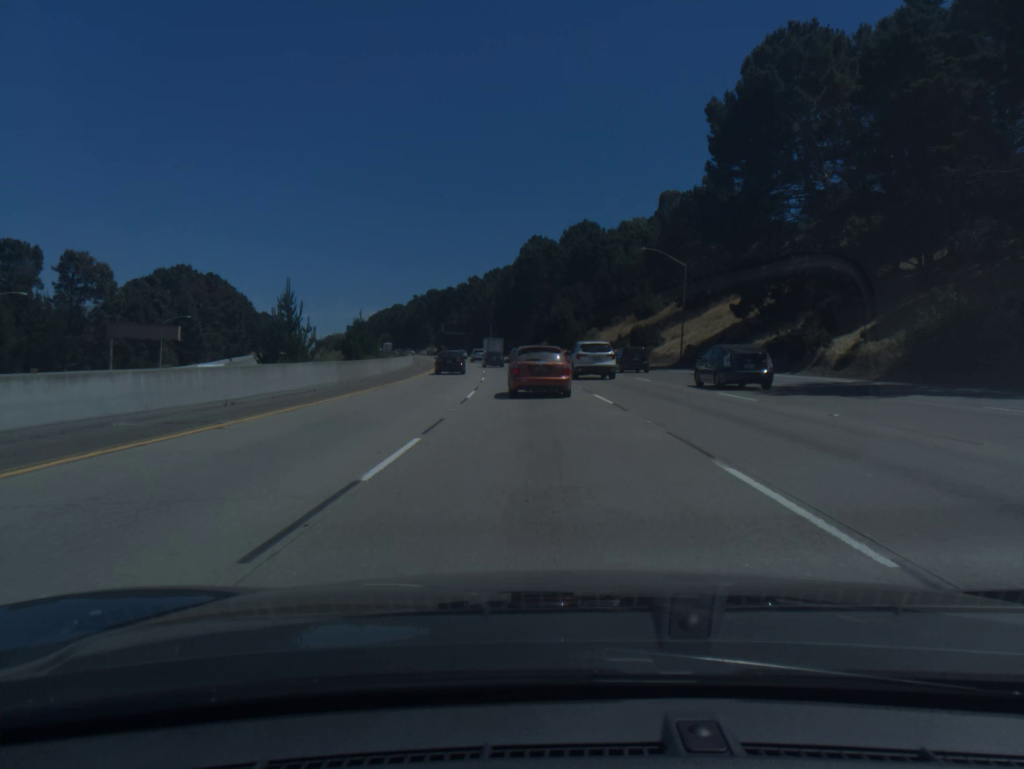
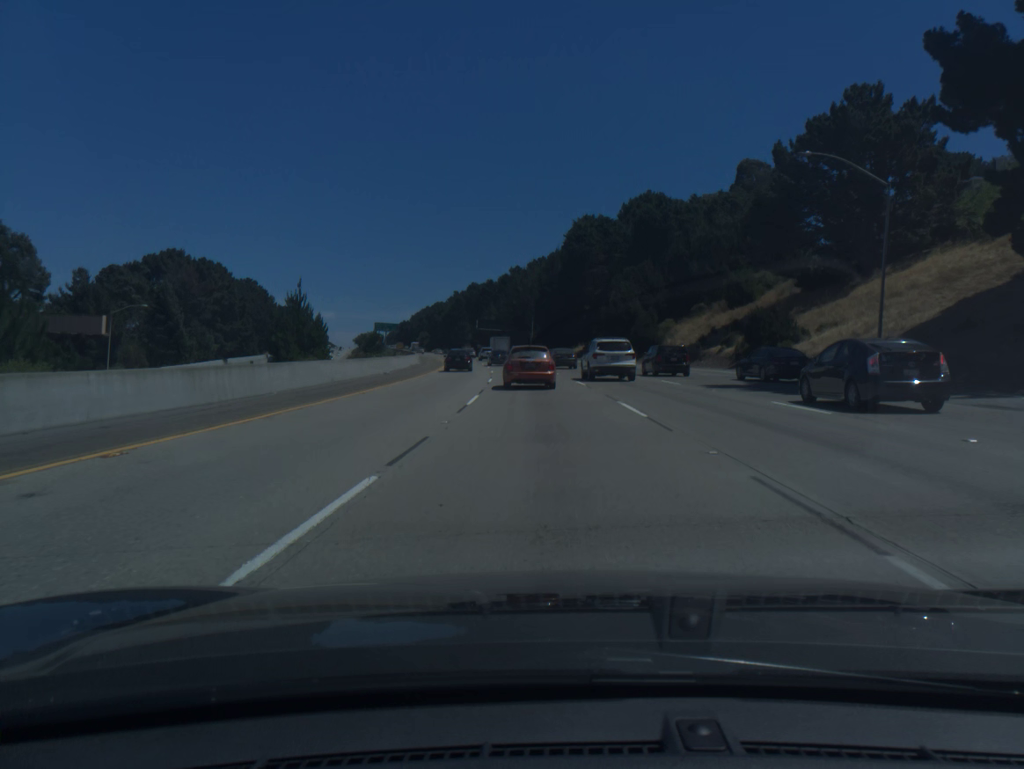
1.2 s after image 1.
(-1.0, +33.2) m; -3°
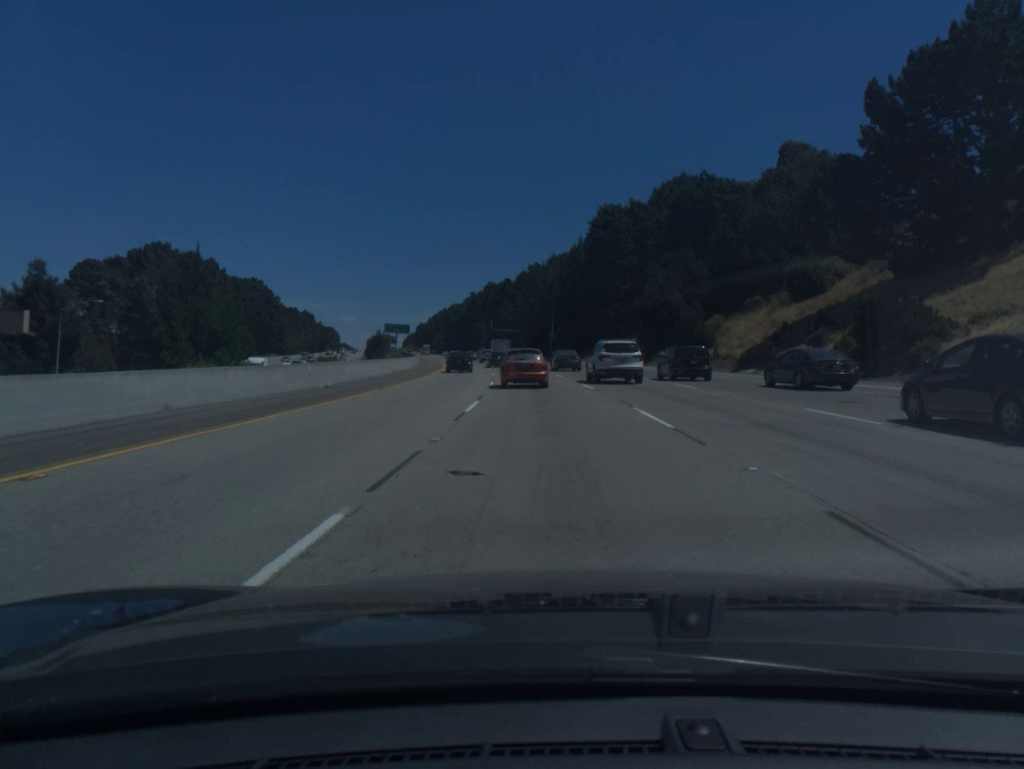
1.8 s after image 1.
(-0.2, +16.4) m; -1°
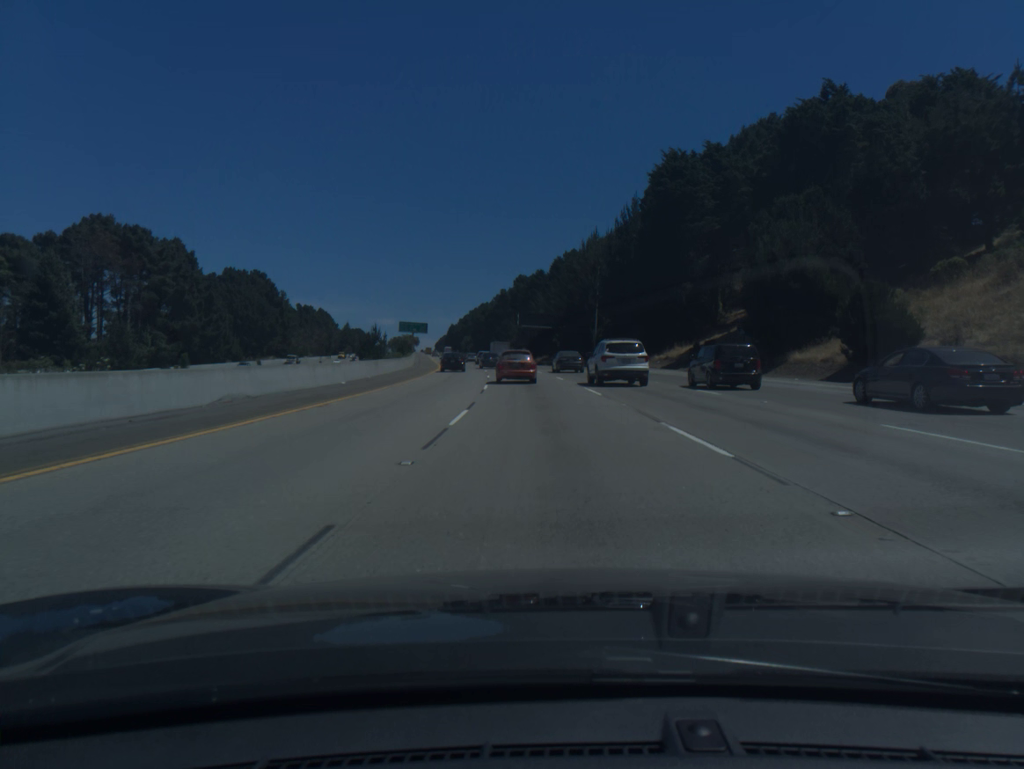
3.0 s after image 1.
(-0.7, +32.7) m; -3°
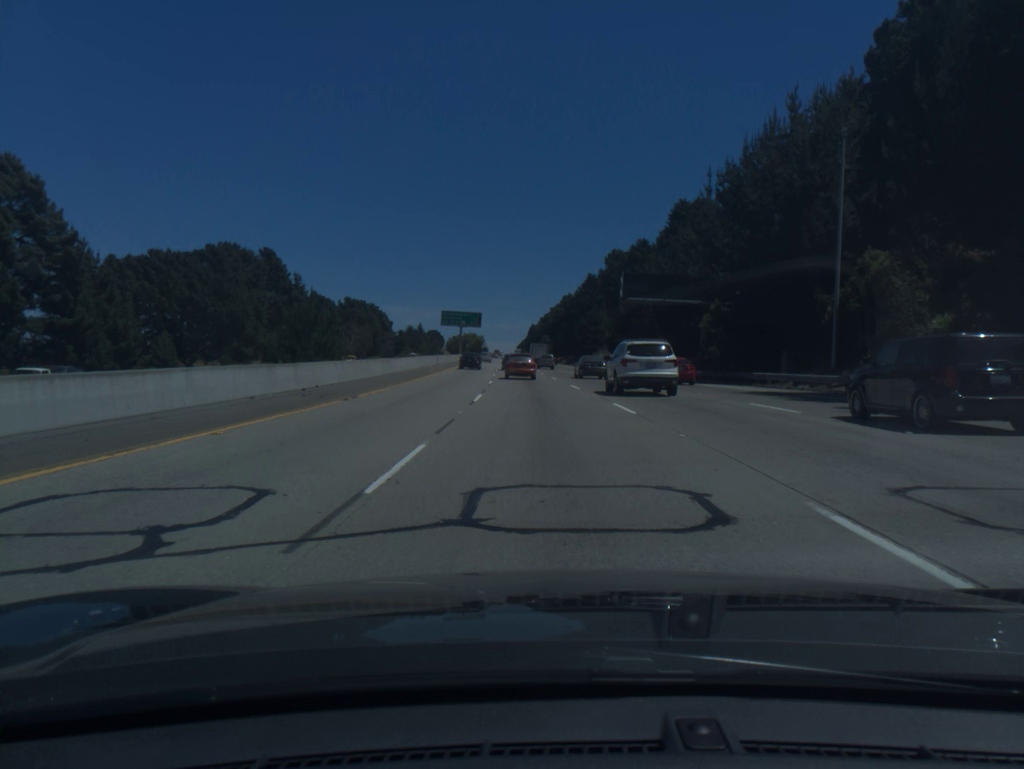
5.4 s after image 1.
(-3.5, +64.9) m; -6°
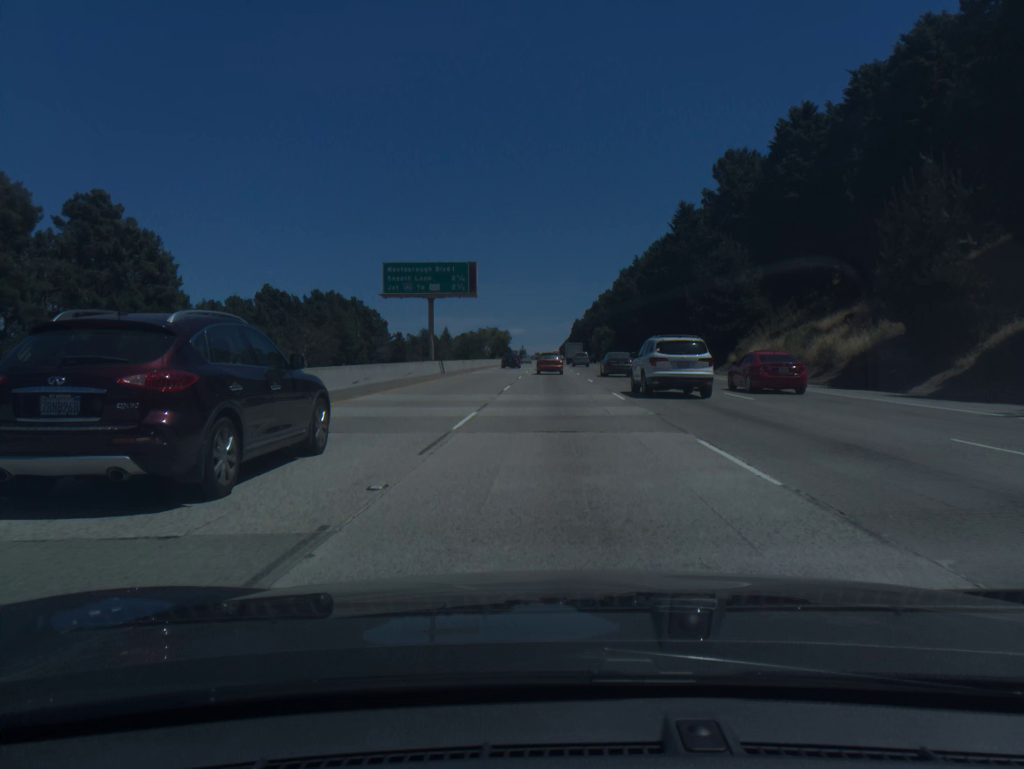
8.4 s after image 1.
(-3.2, +81.7) m; -3°
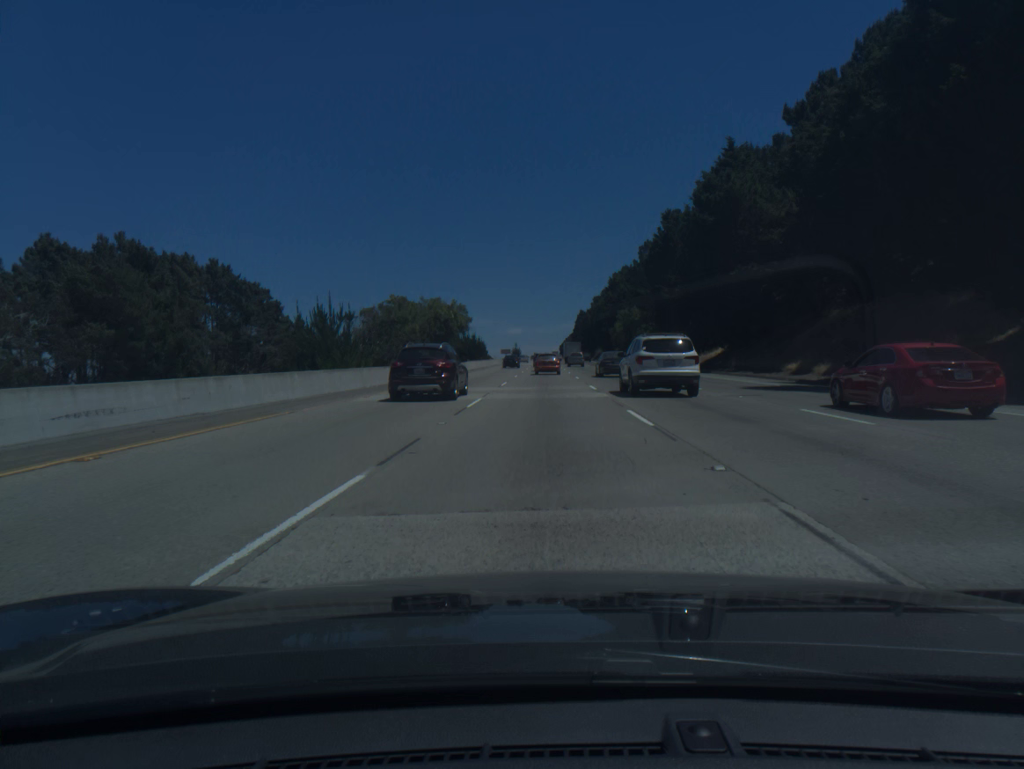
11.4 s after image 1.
(+0.5, +82.2) m; 0°
